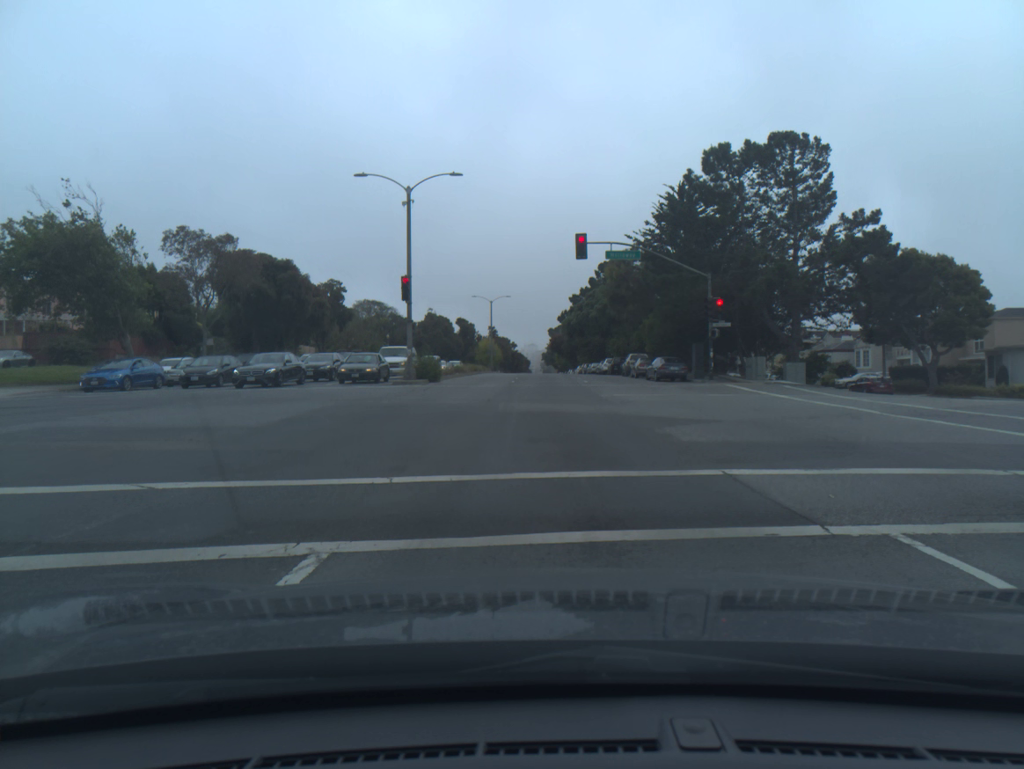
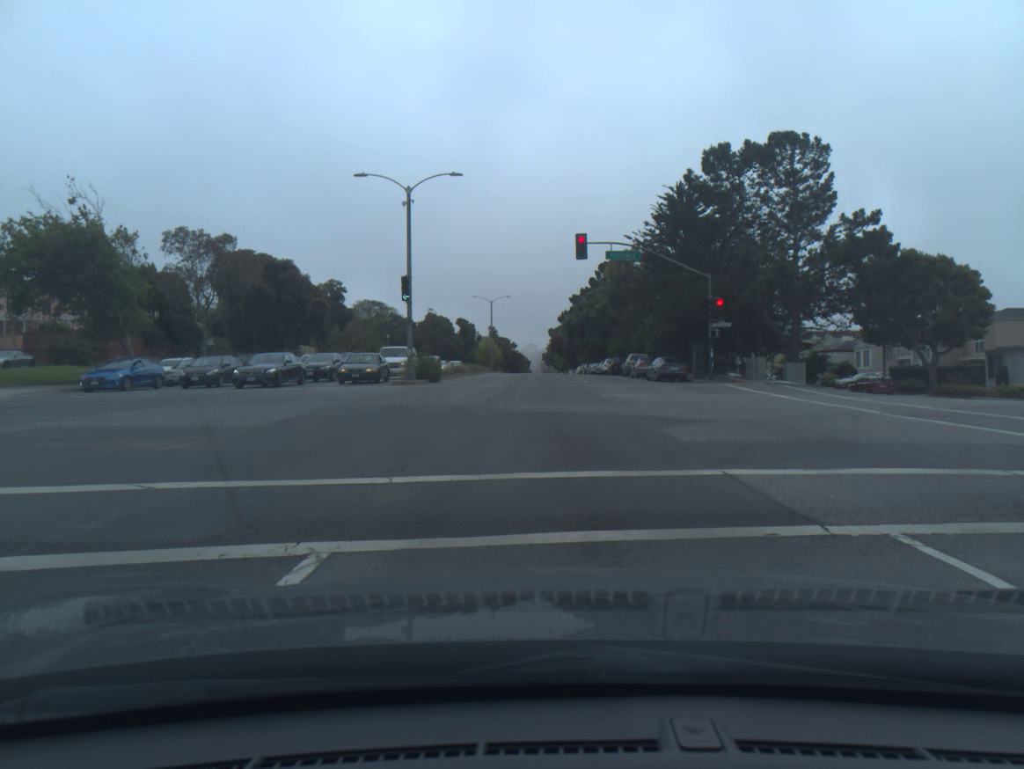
(0.0, 0.0) m; 0°
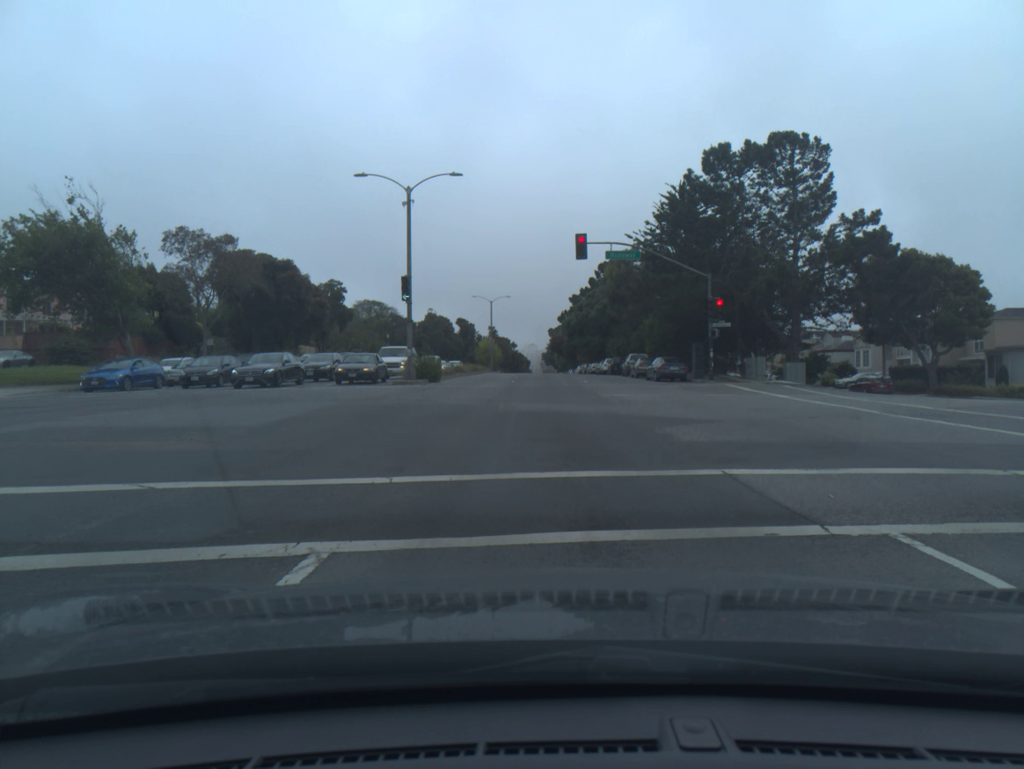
(0.0, 0.0) m; 0°
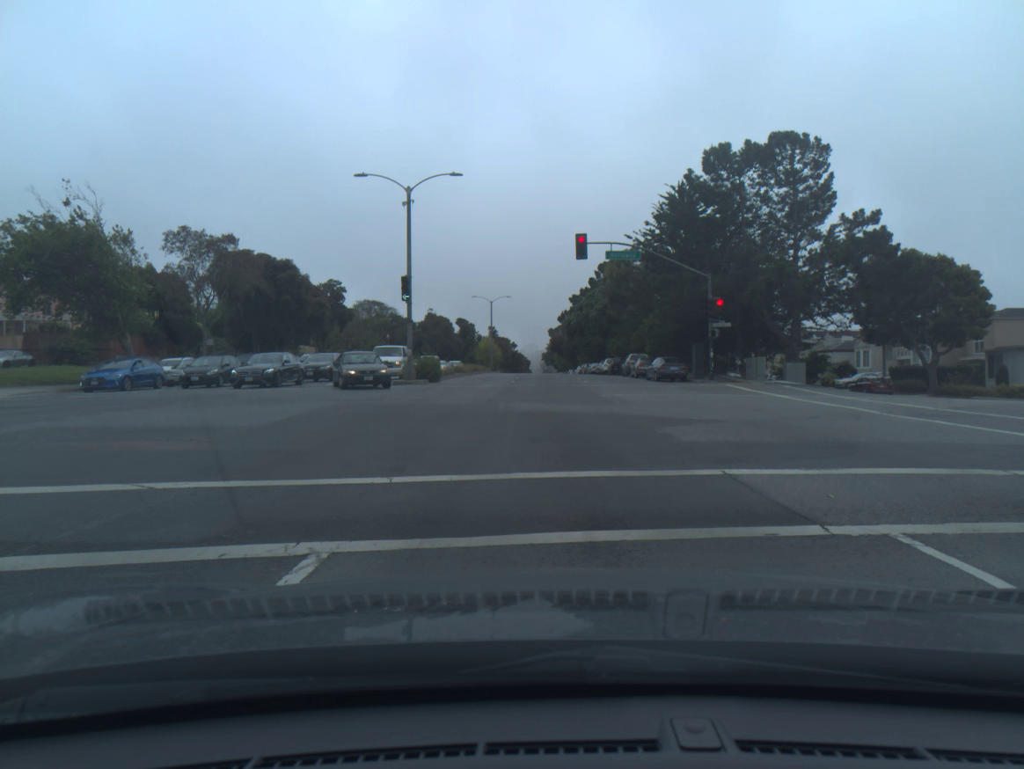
(0.0, 0.0) m; 0°
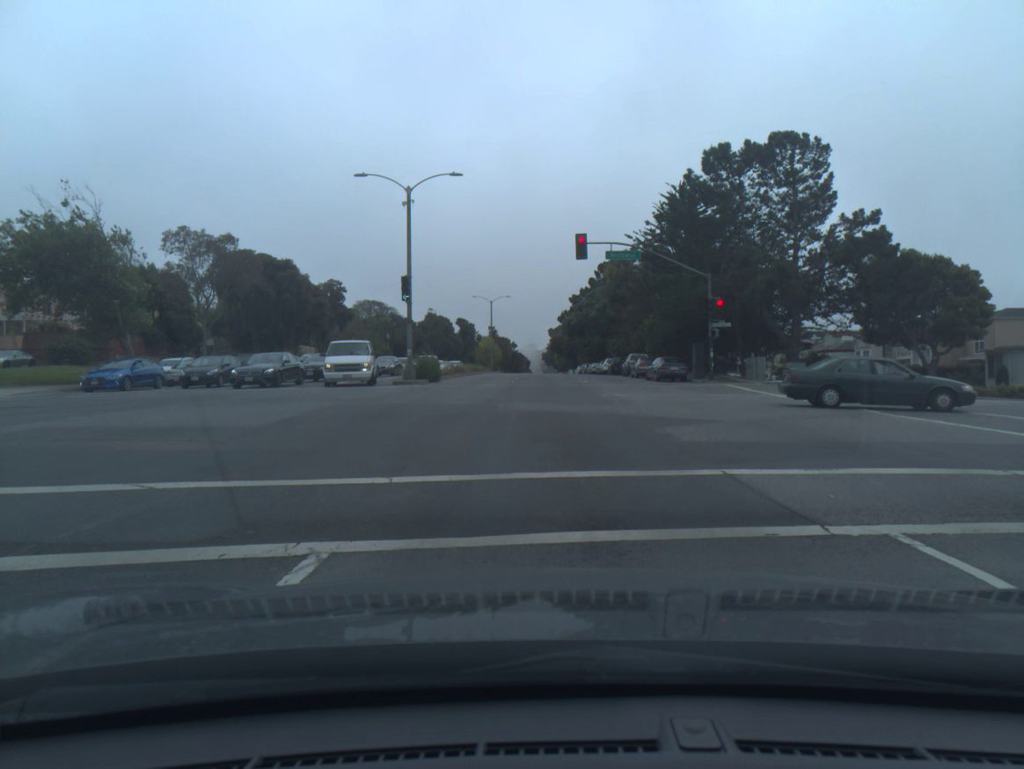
(0.0, 0.0) m; 0°
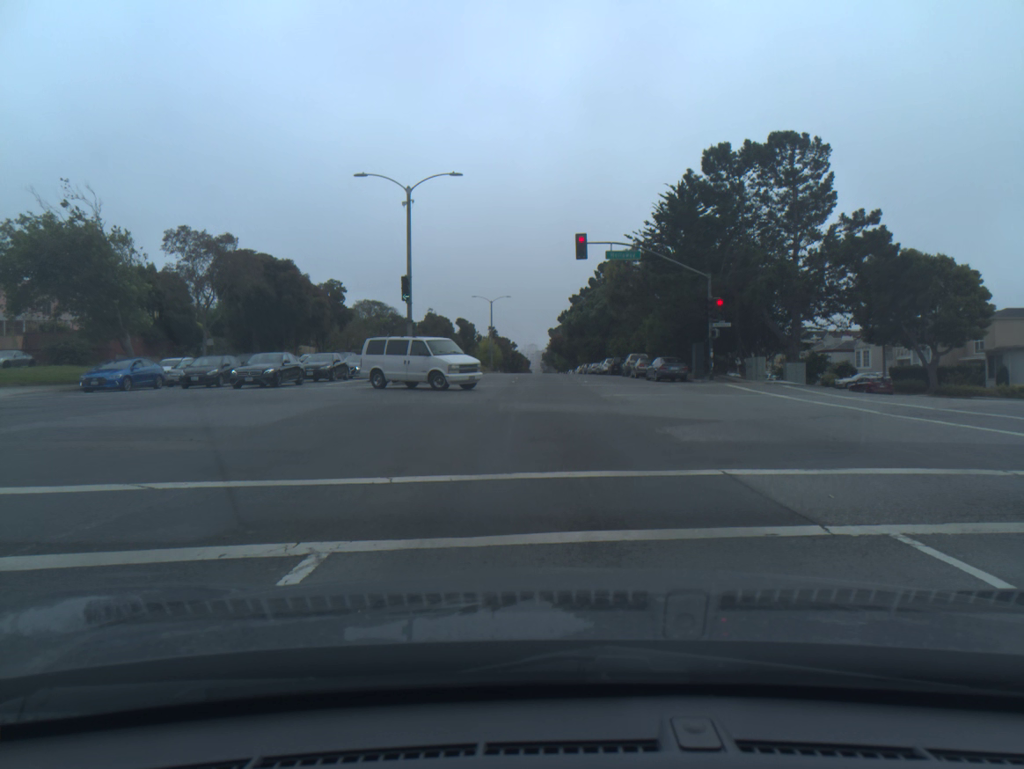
(0.0, 0.0) m; 0°
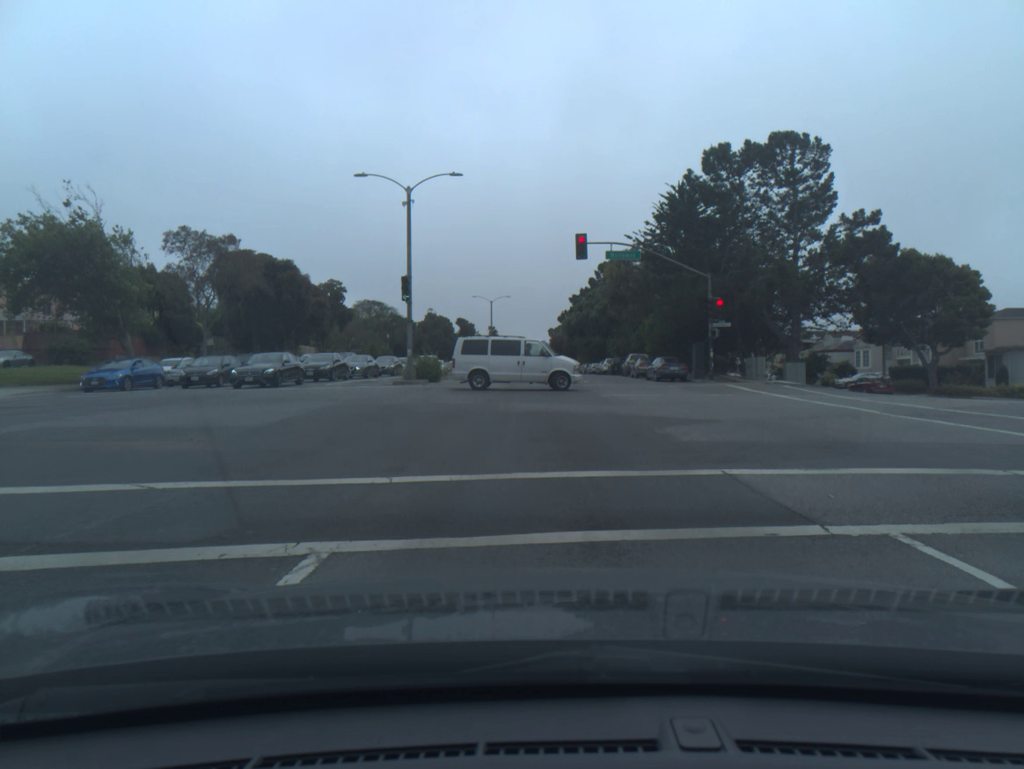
(0.0, 0.0) m; 0°
